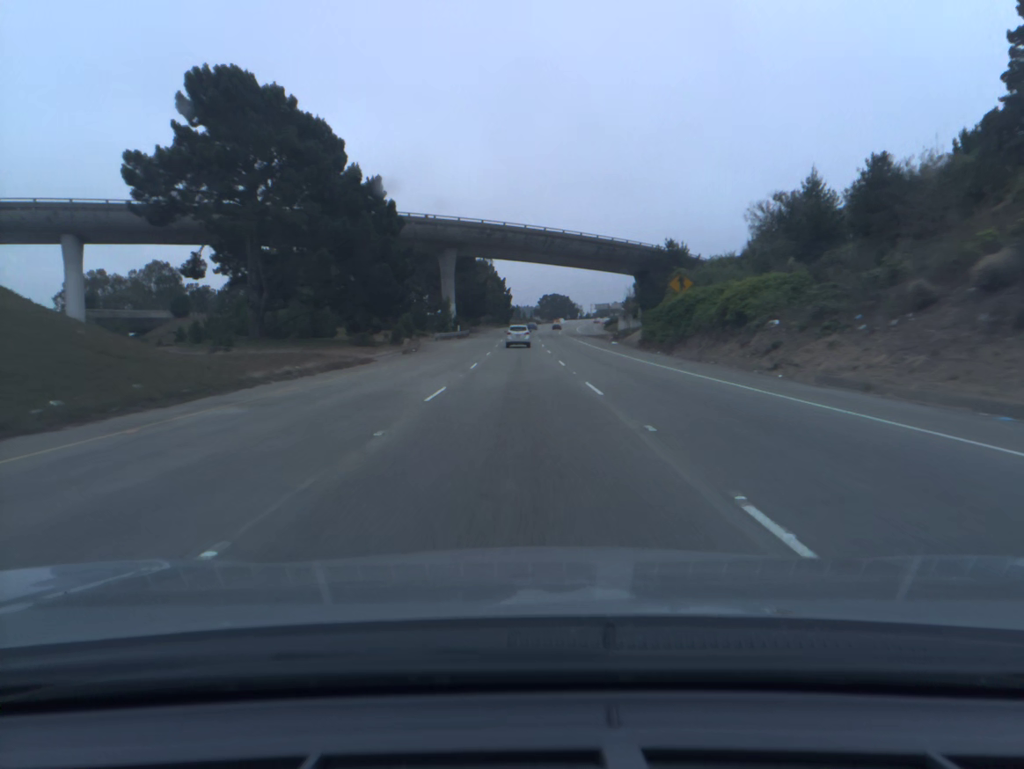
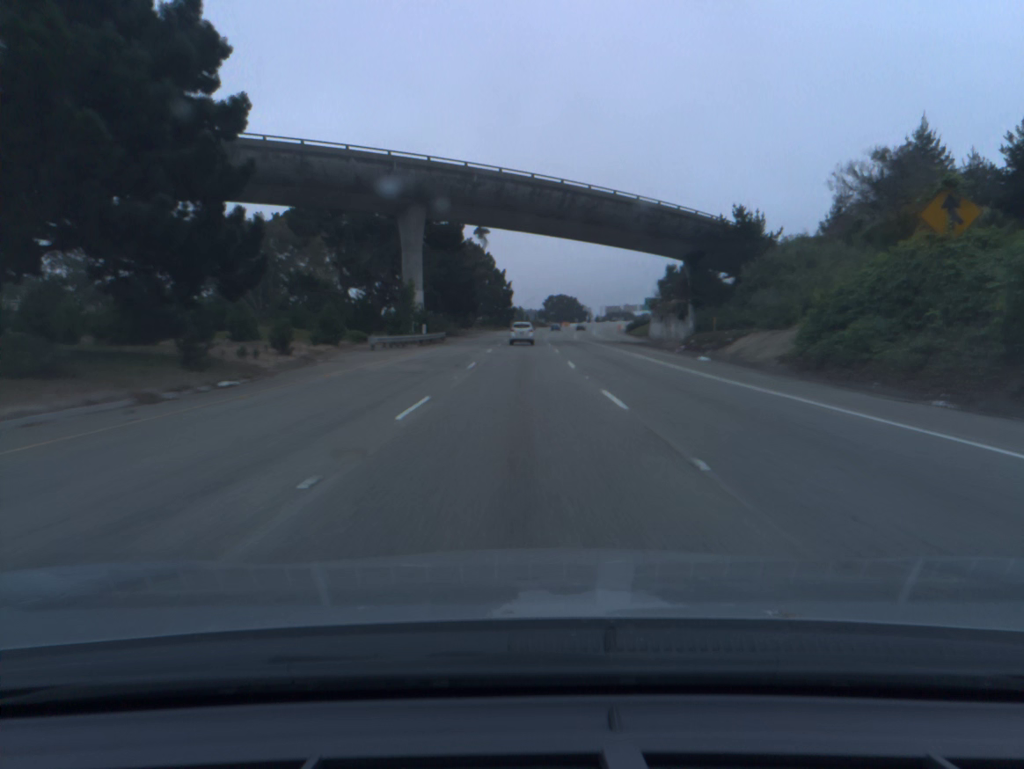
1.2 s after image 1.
(-0.1, +33.1) m; 0°
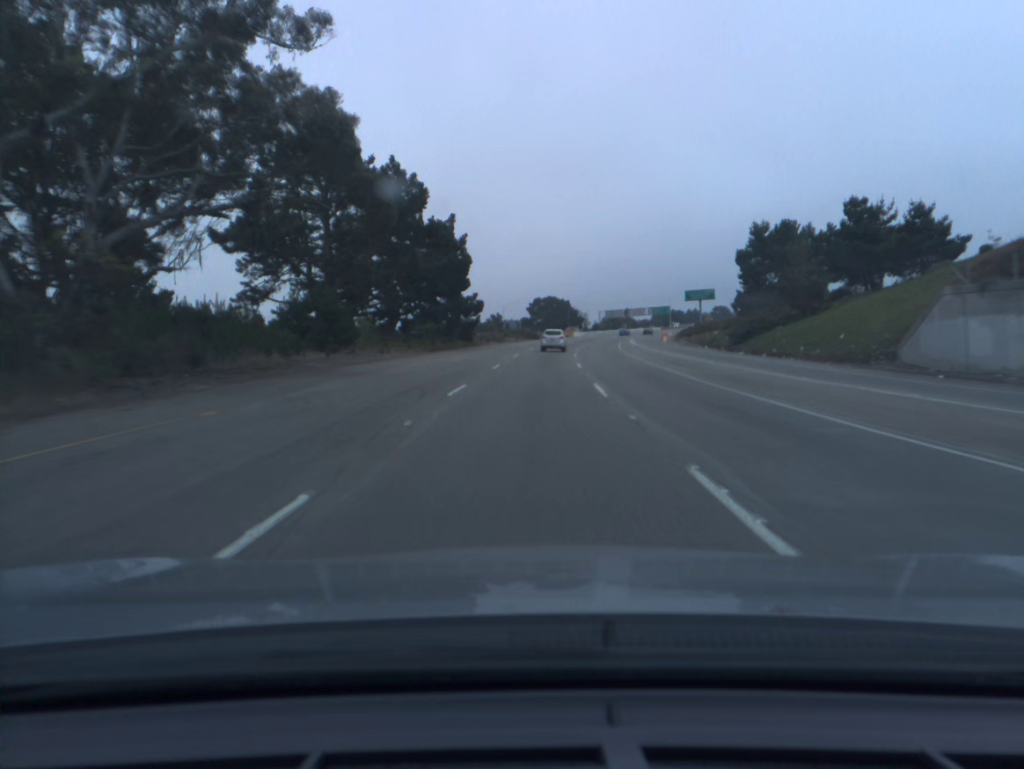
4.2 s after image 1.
(+0.6, +82.8) m; +1°
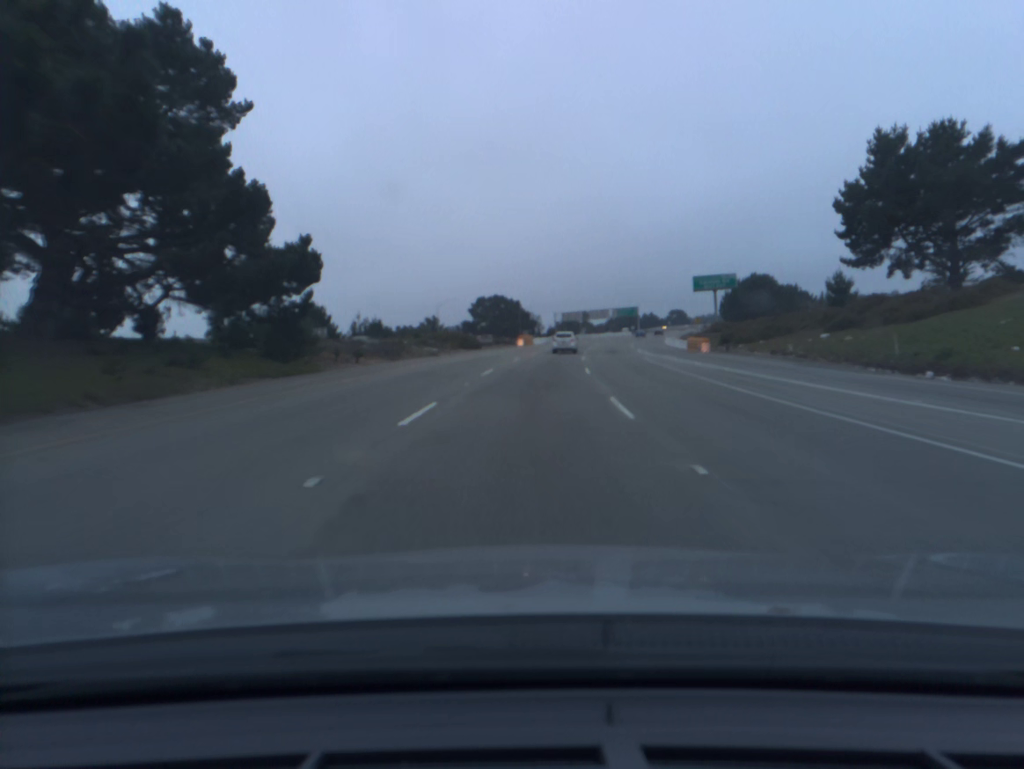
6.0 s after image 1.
(+1.4, +49.6) m; +4°
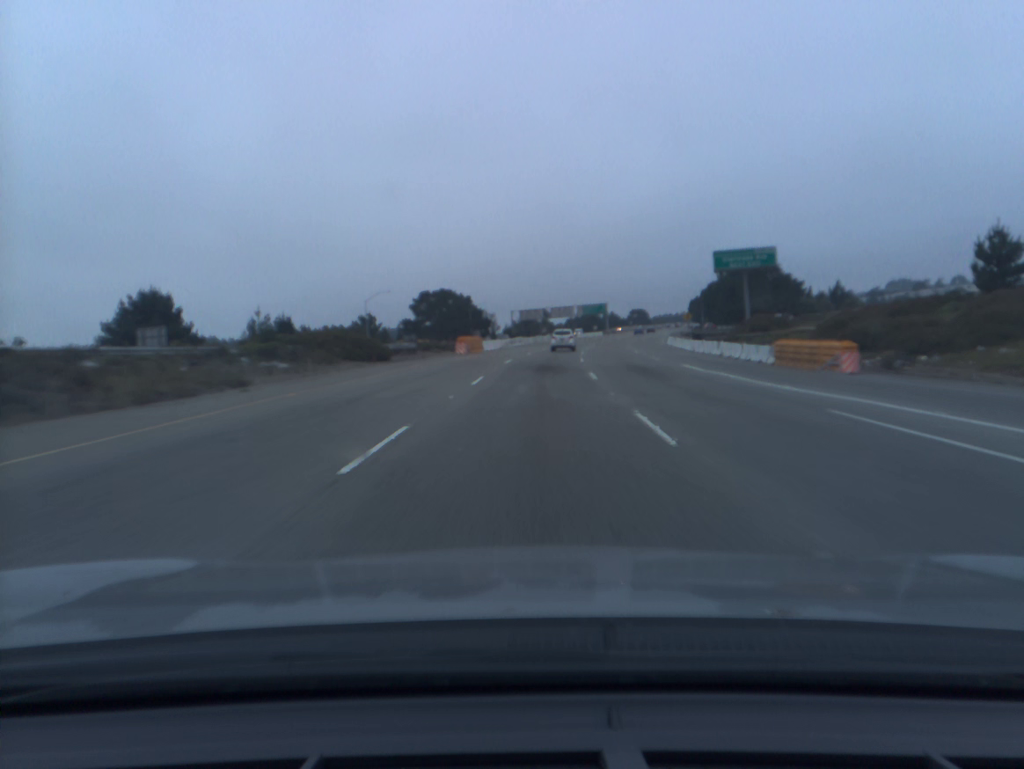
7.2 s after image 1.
(+0.8, +33.0) m; +3°
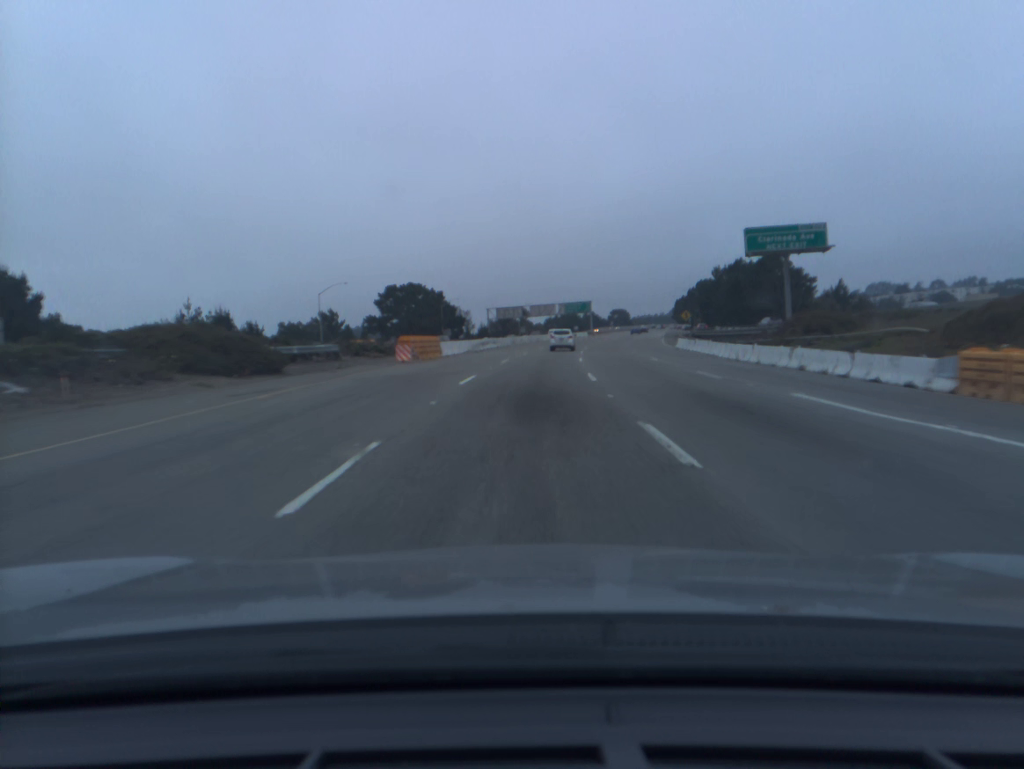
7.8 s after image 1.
(+0.2, +16.4) m; +2°
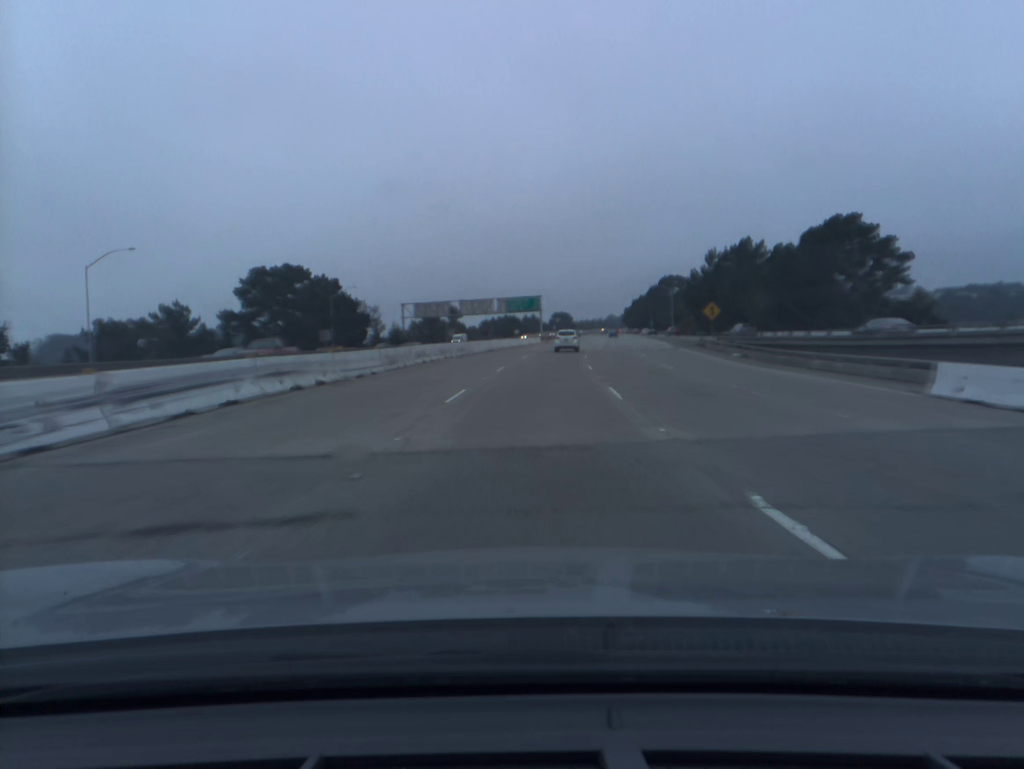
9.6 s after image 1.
(+1.6, +49.2) m; +4°
